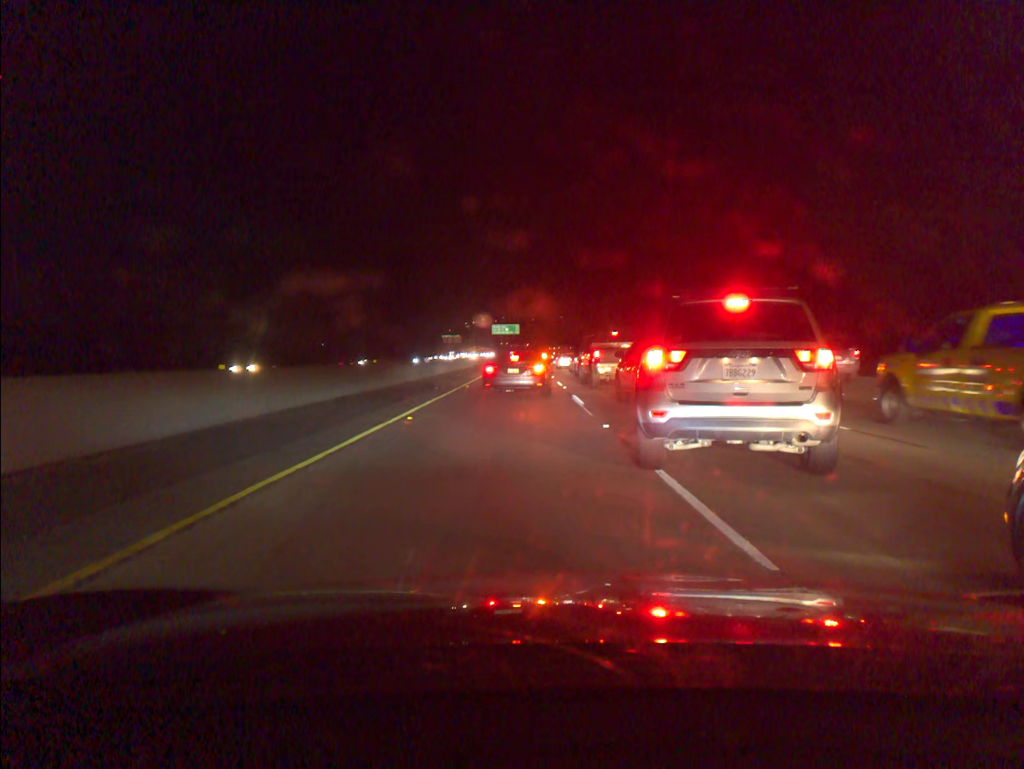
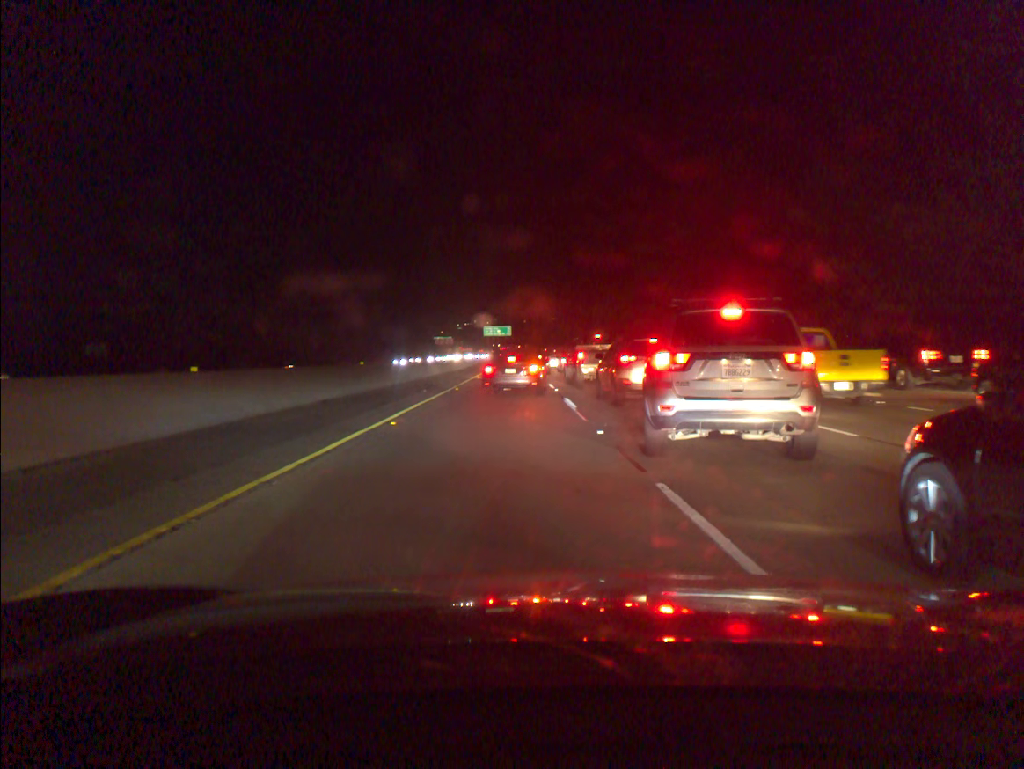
(0.0, +0.9) m; +1°
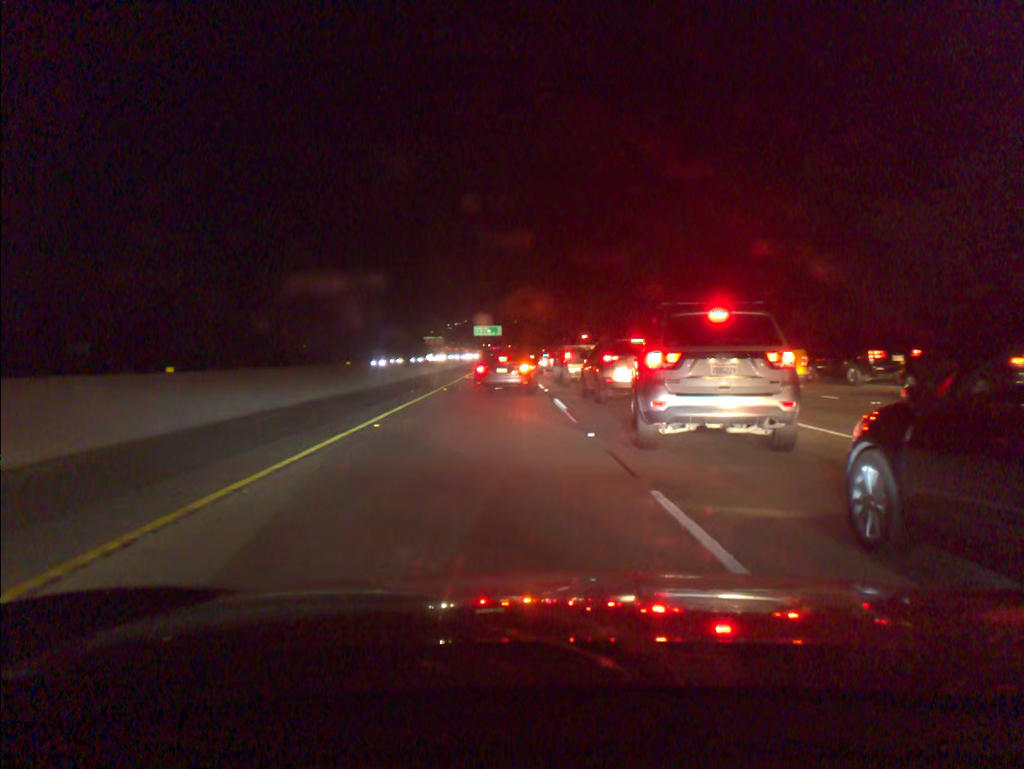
(0.0, +0.4) m; +1°
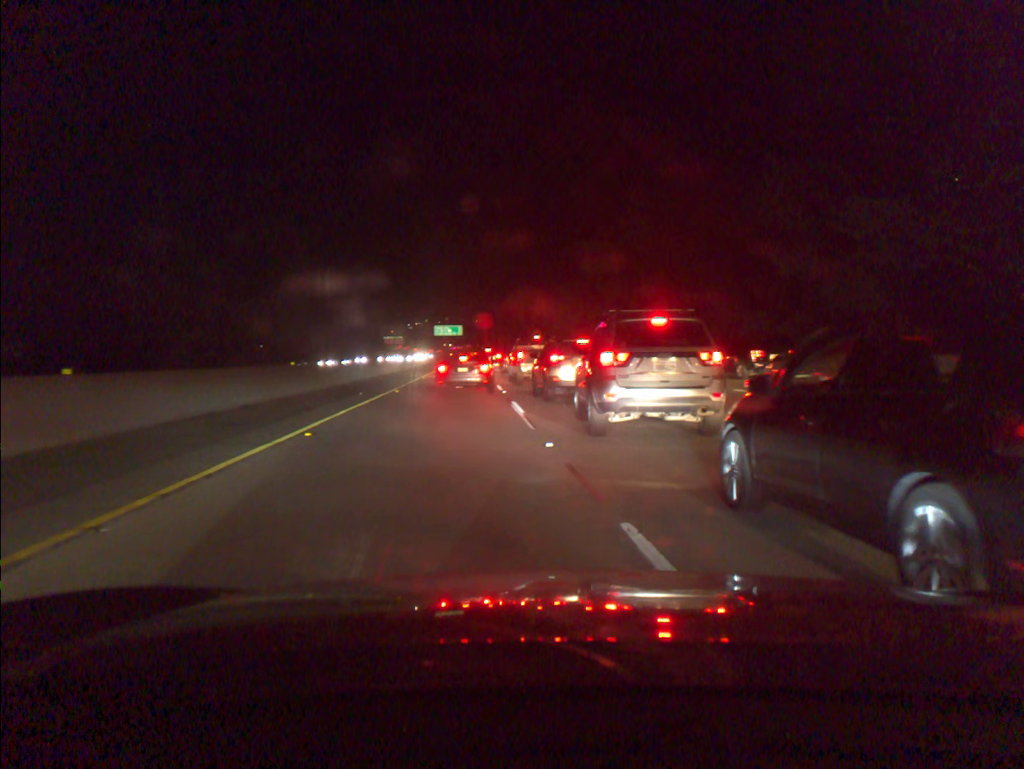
(+0.1, +1.4) m; +3°
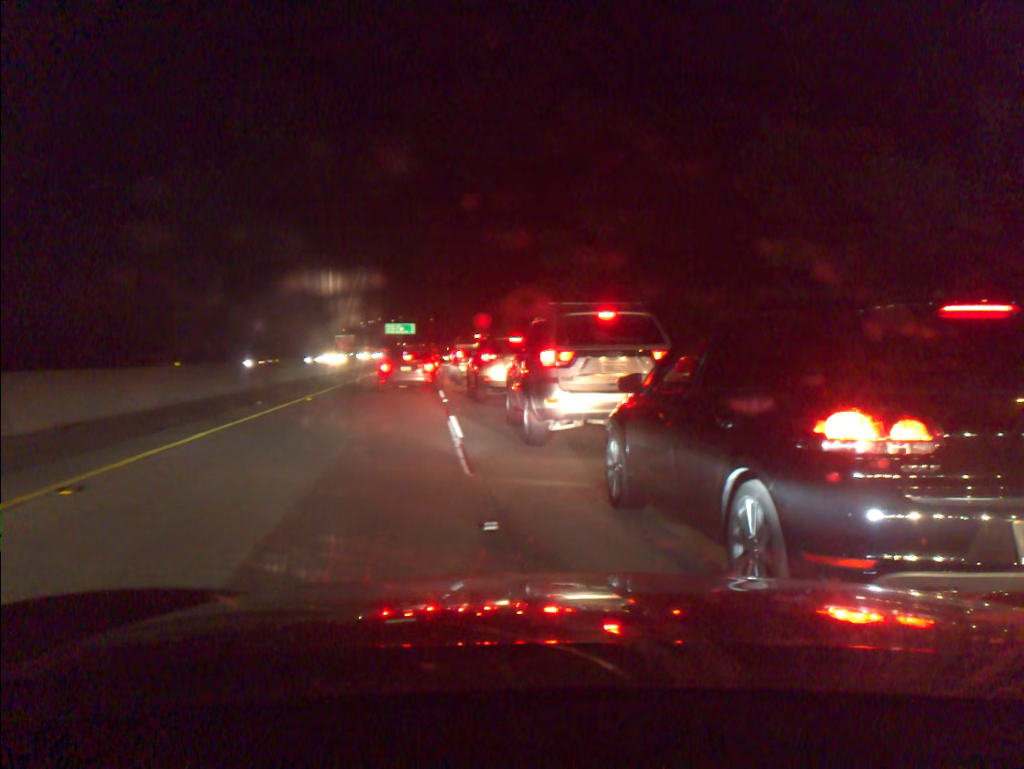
(+0.1, +5.0) m; +3°
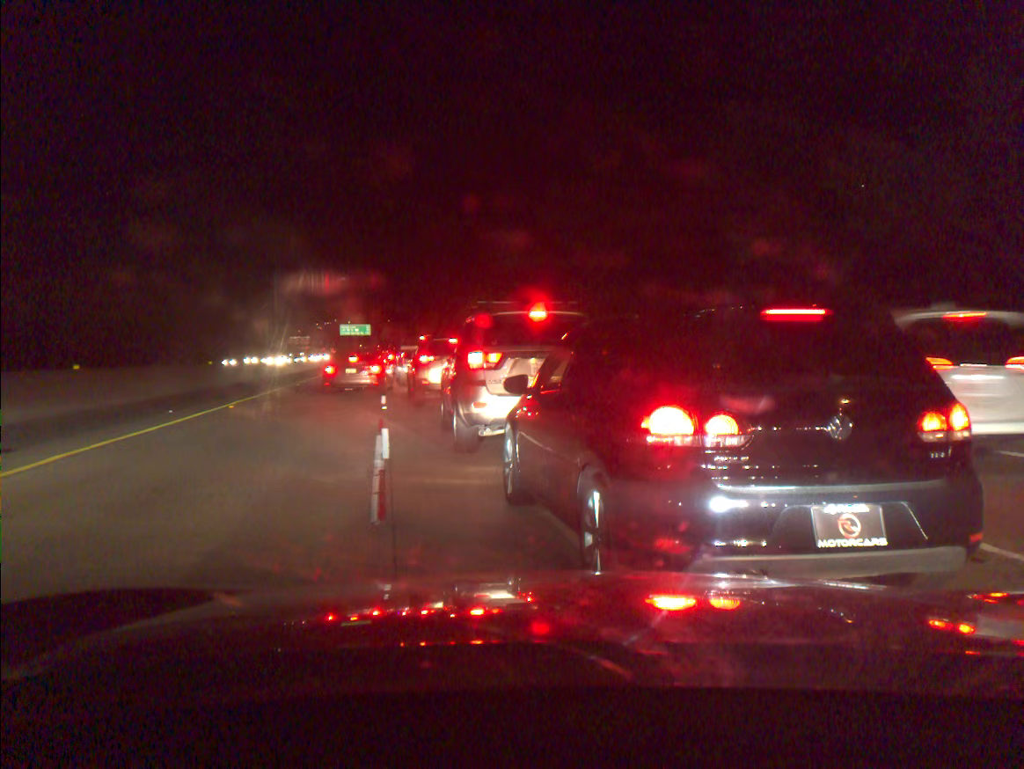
(+0.1, +2.1) m; +3°
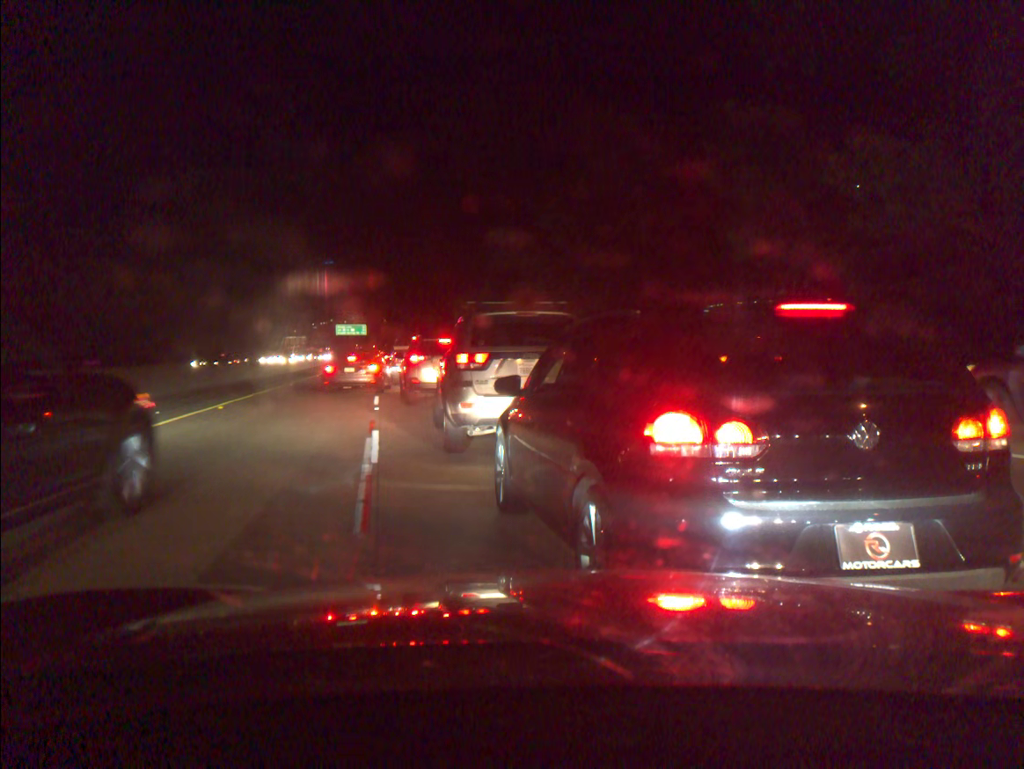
(0.0, +0.4) m; 0°
